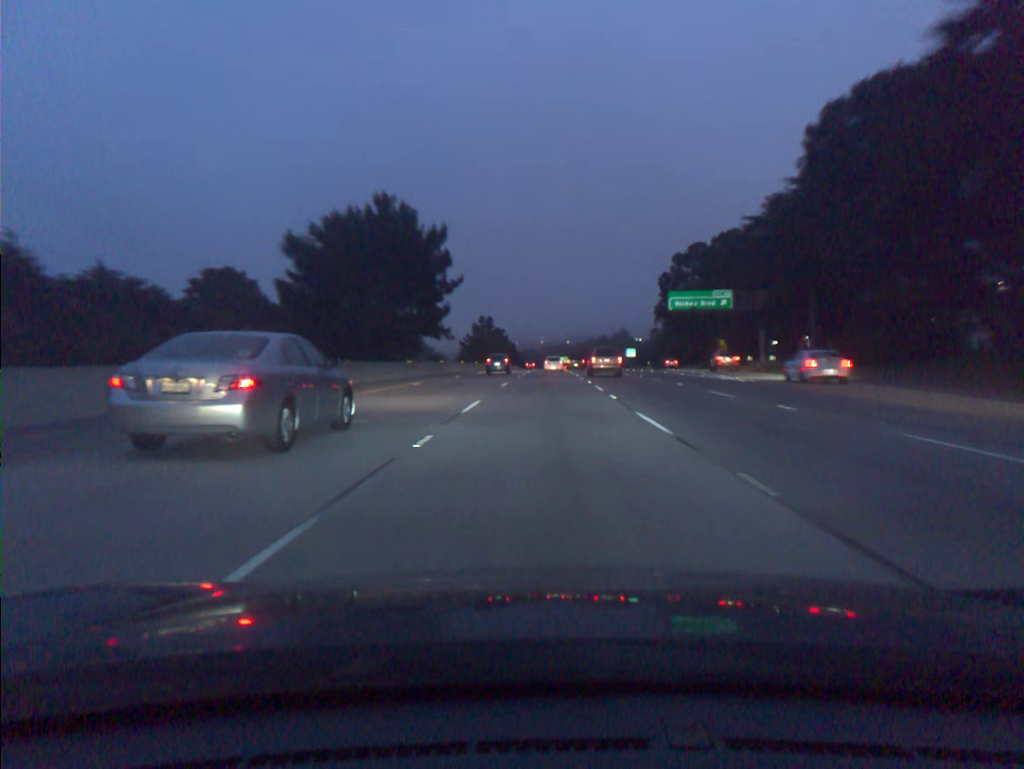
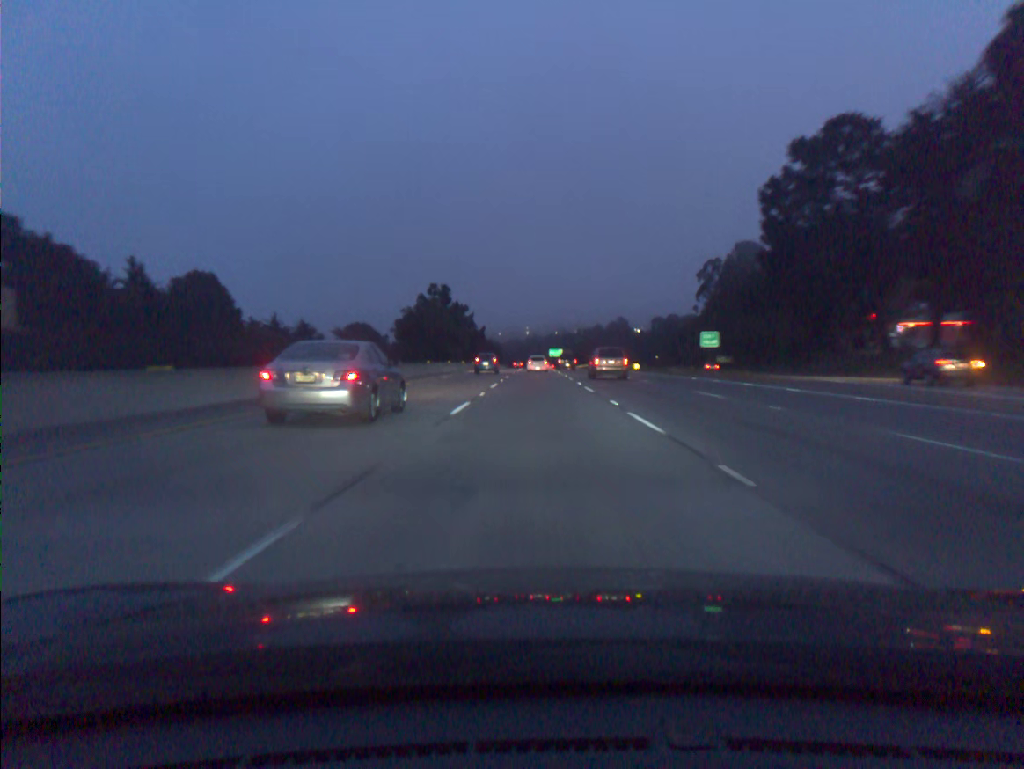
(+1.1, +73.4) m; +1°
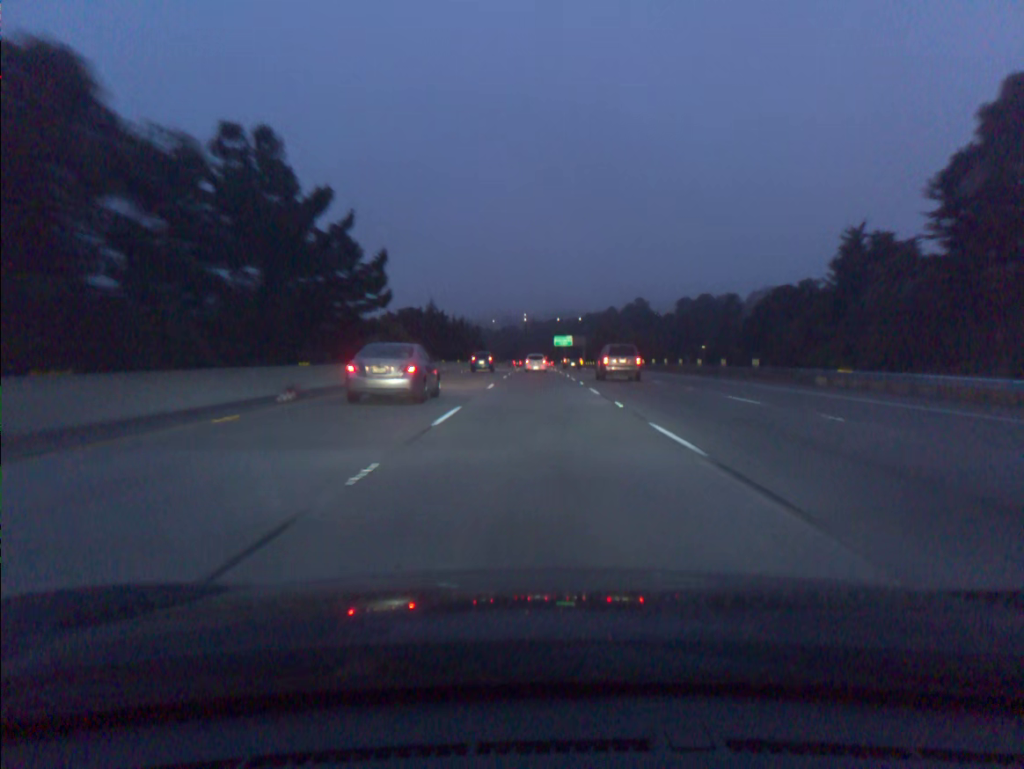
(-0.1, +91.0) m; 0°
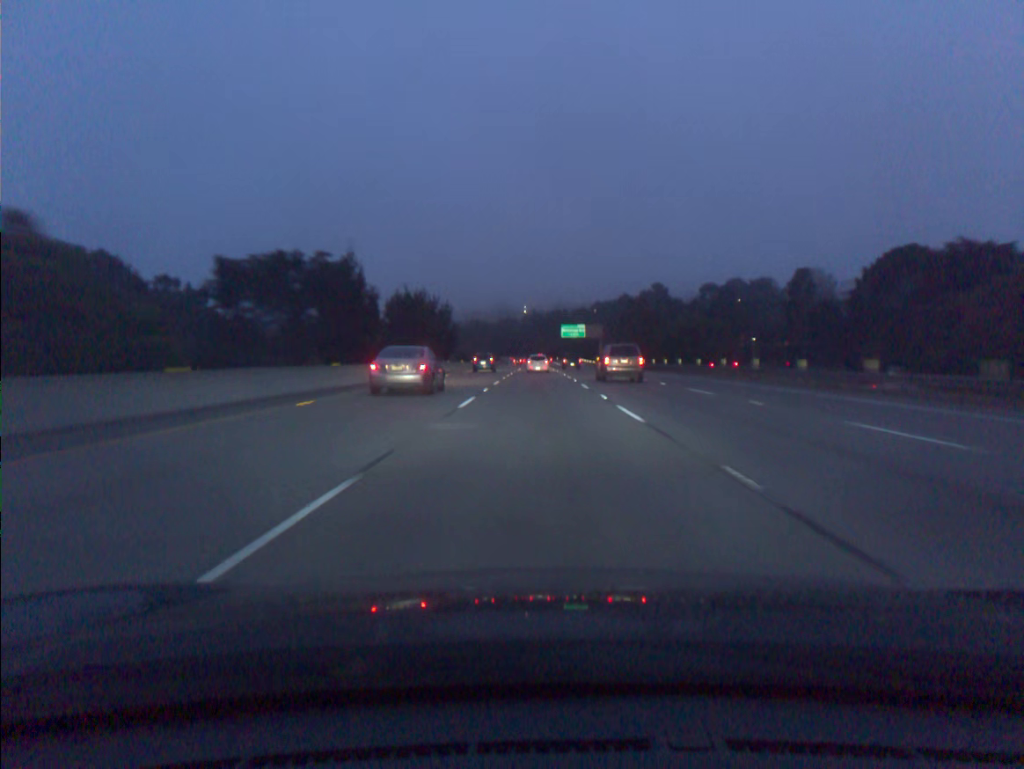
(0.0, +53.6) m; 0°
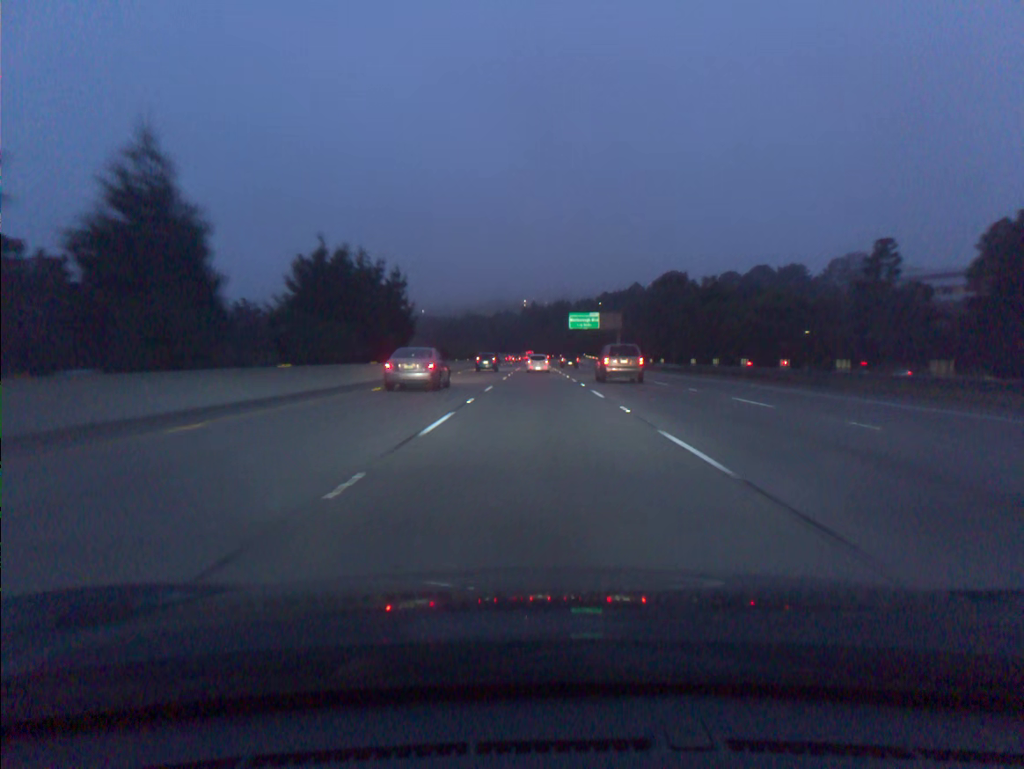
(0.0, +35.6) m; 0°
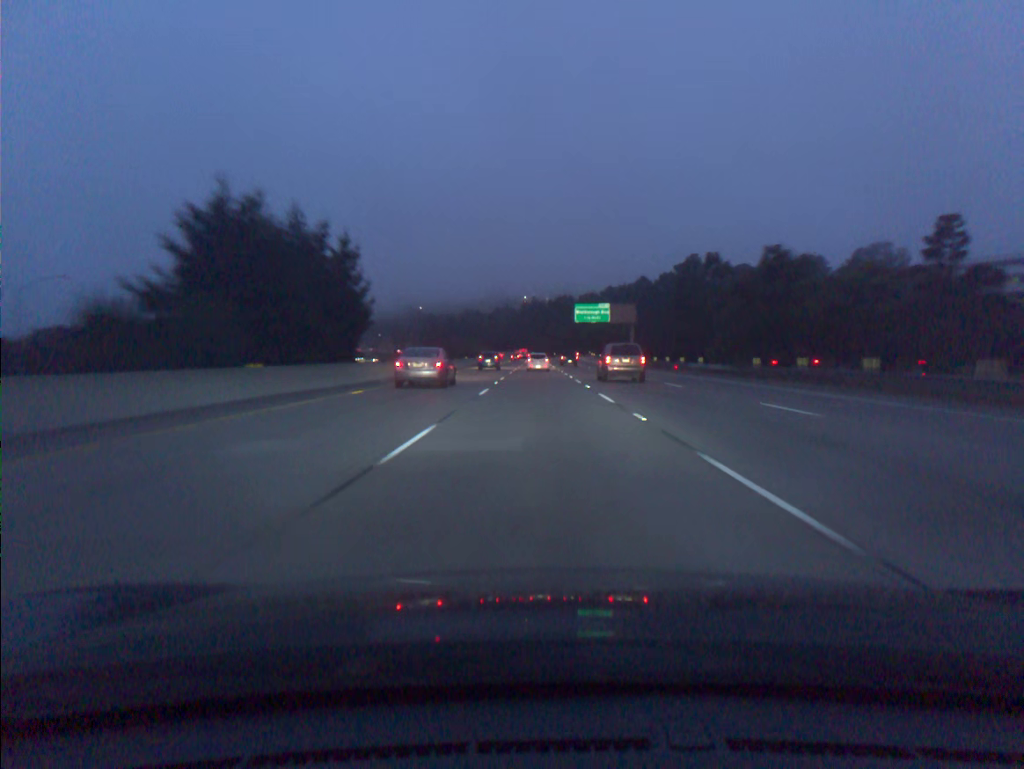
(0.0, +17.7) m; 0°
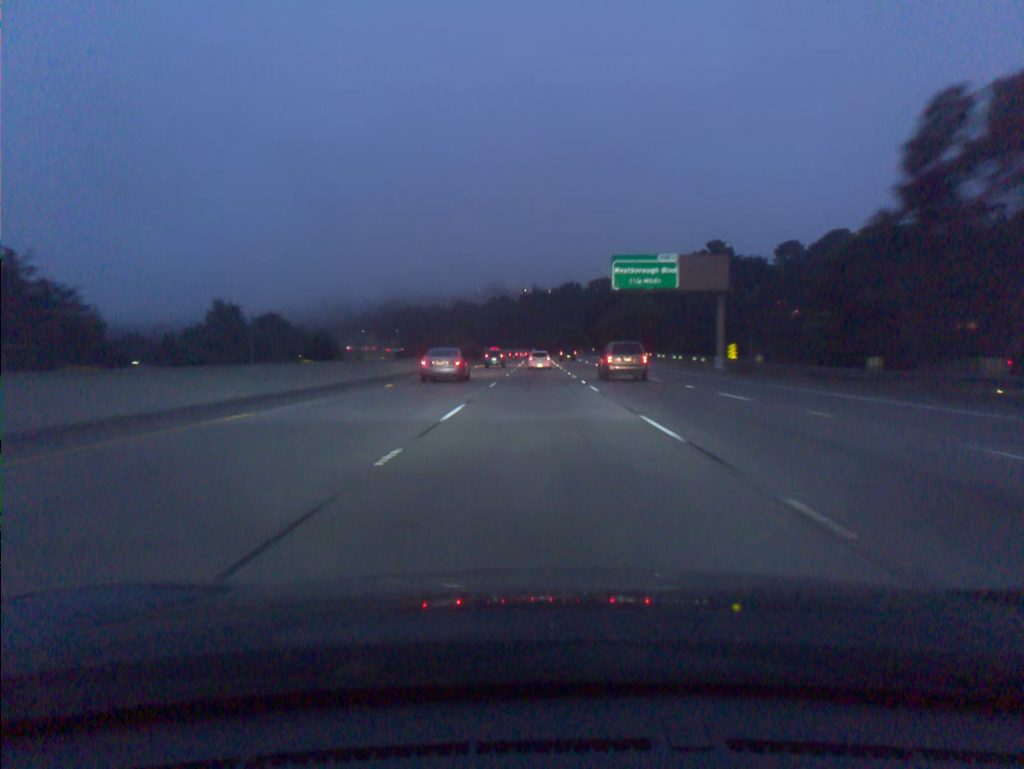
(0.0, +53.1) m; 0°
